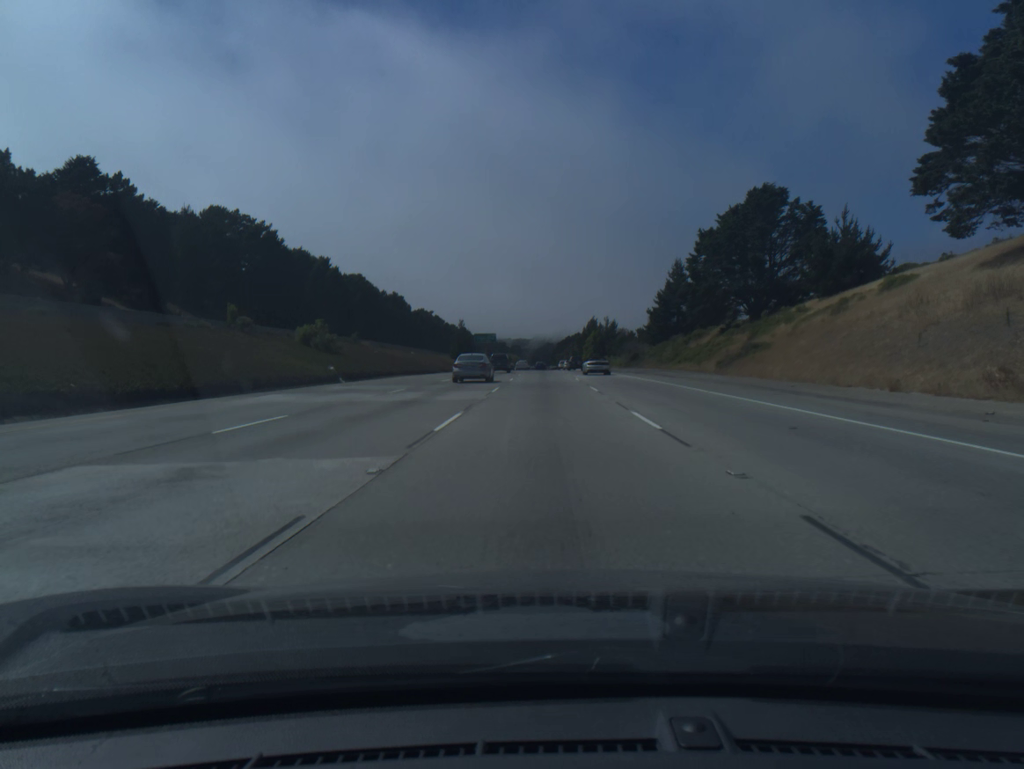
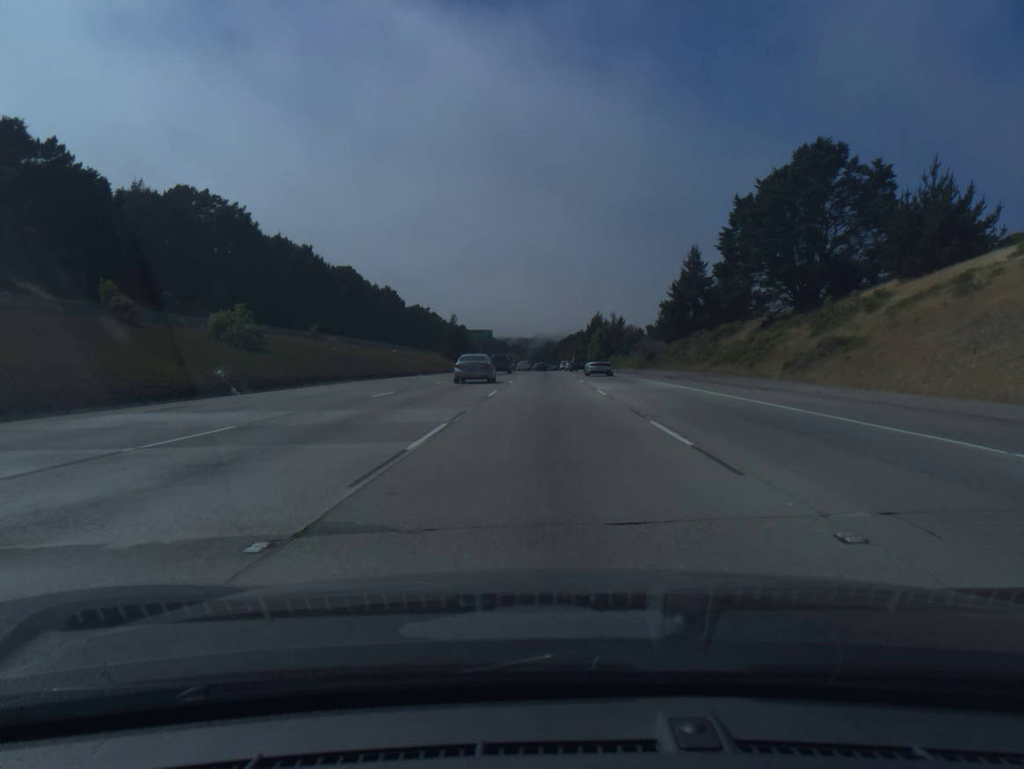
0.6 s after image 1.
(0.0, +17.4) m; 0°
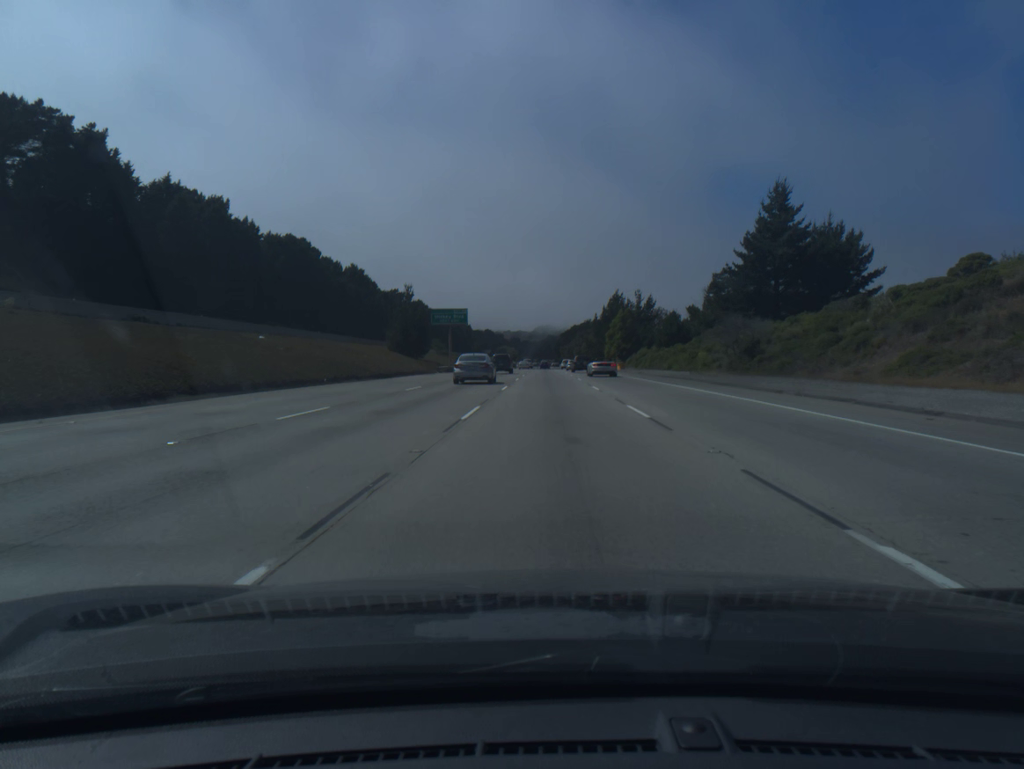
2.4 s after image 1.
(0.0, +53.1) m; 0°
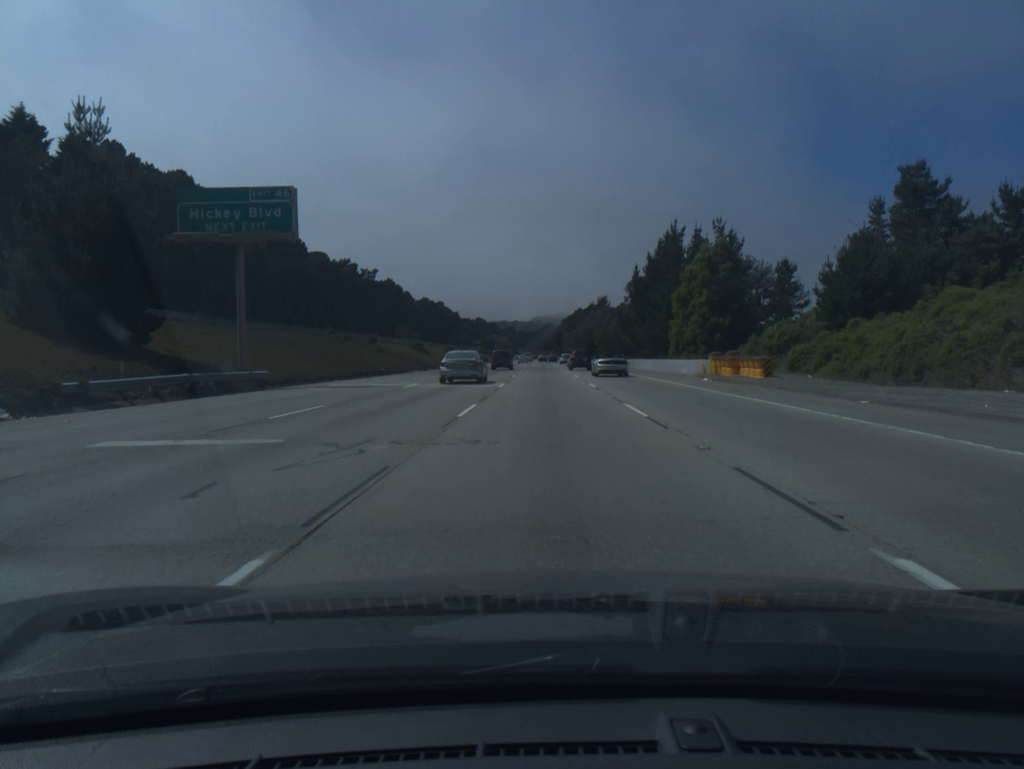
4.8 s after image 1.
(+0.2, +73.1) m; 0°
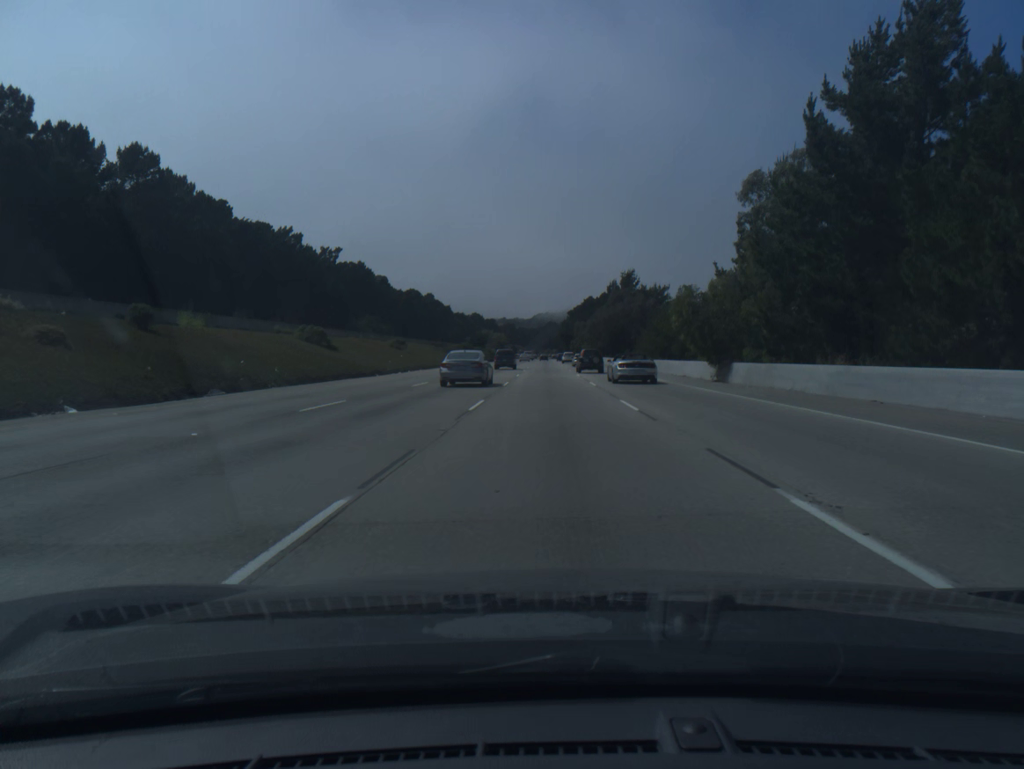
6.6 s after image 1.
(-0.1, +56.6) m; 0°
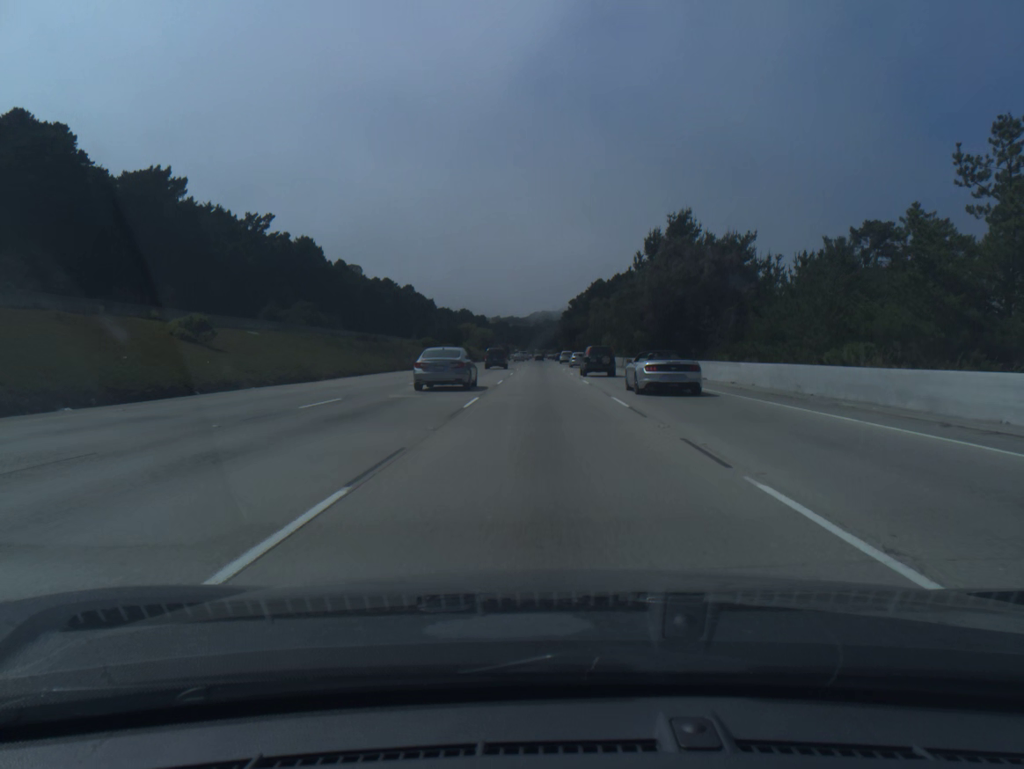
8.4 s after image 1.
(+0.2, +58.0) m; 0°
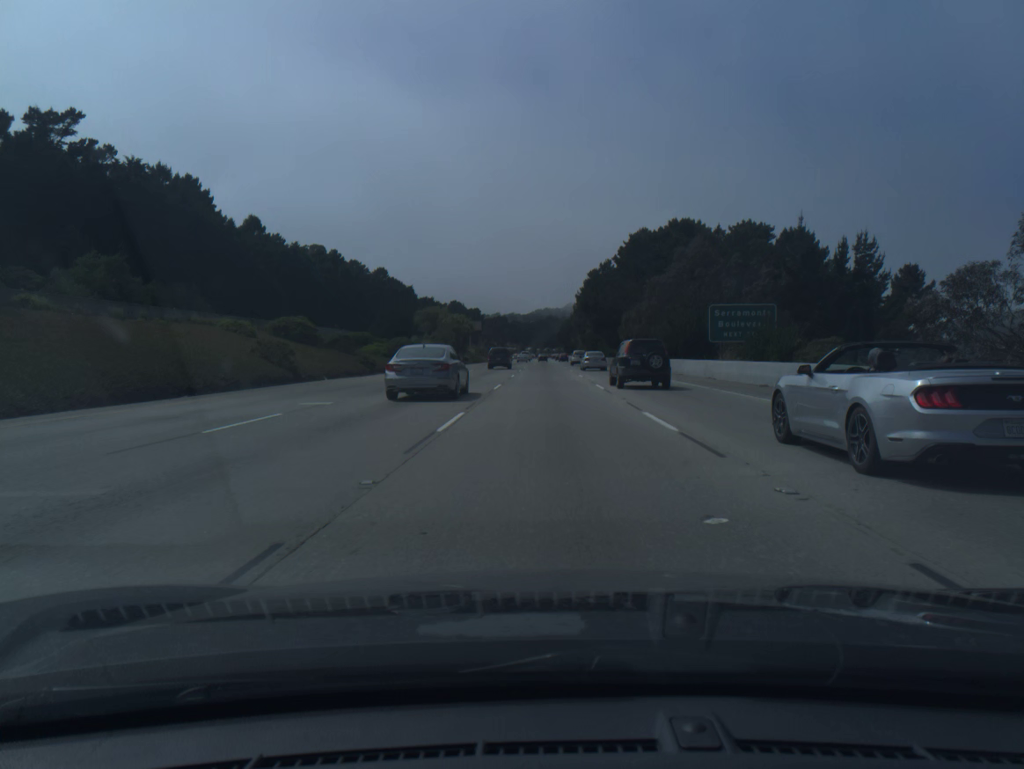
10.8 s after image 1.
(-0.4, +78.4) m; 0°
